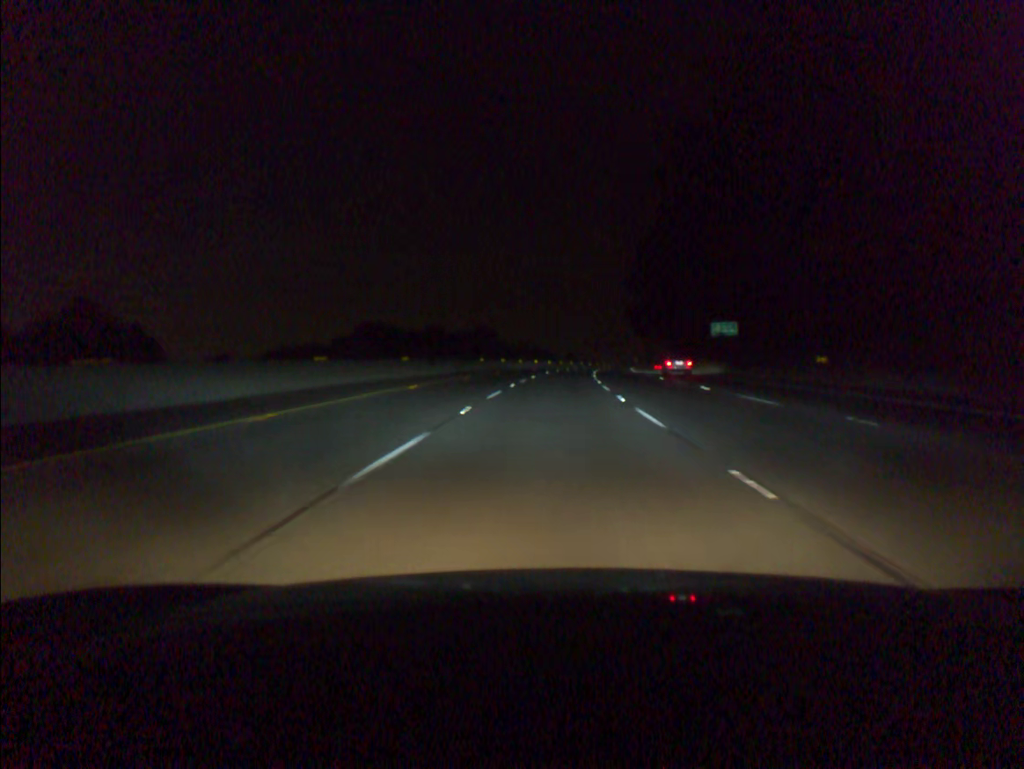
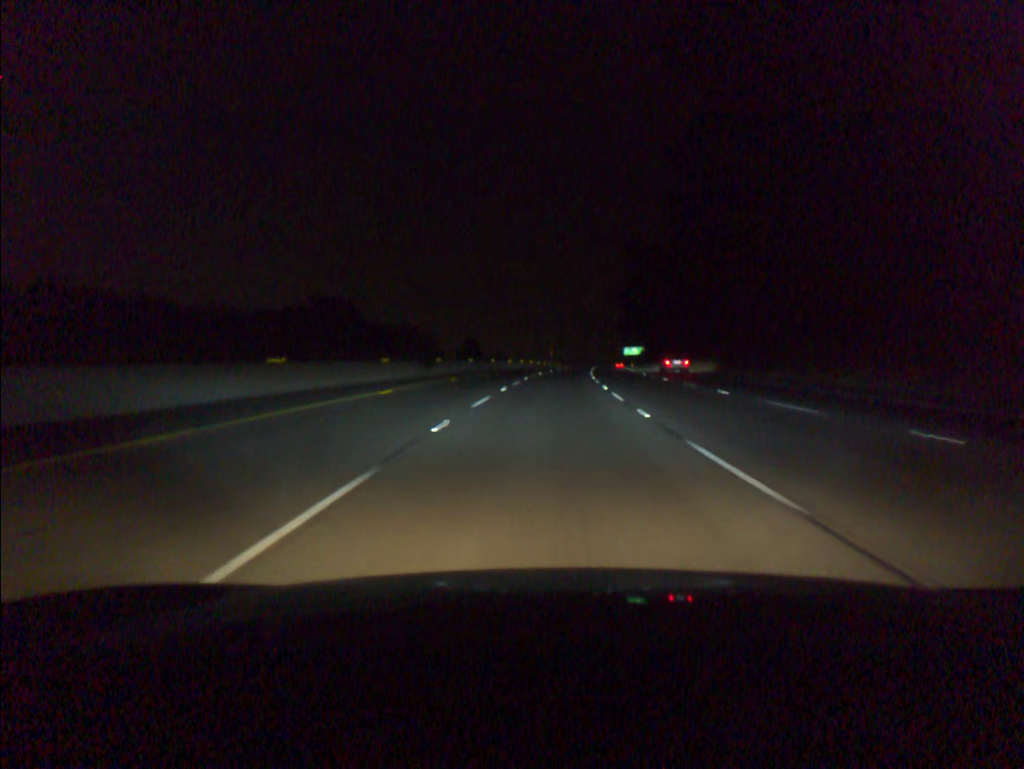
(+4.8, +91.3) m; +6°
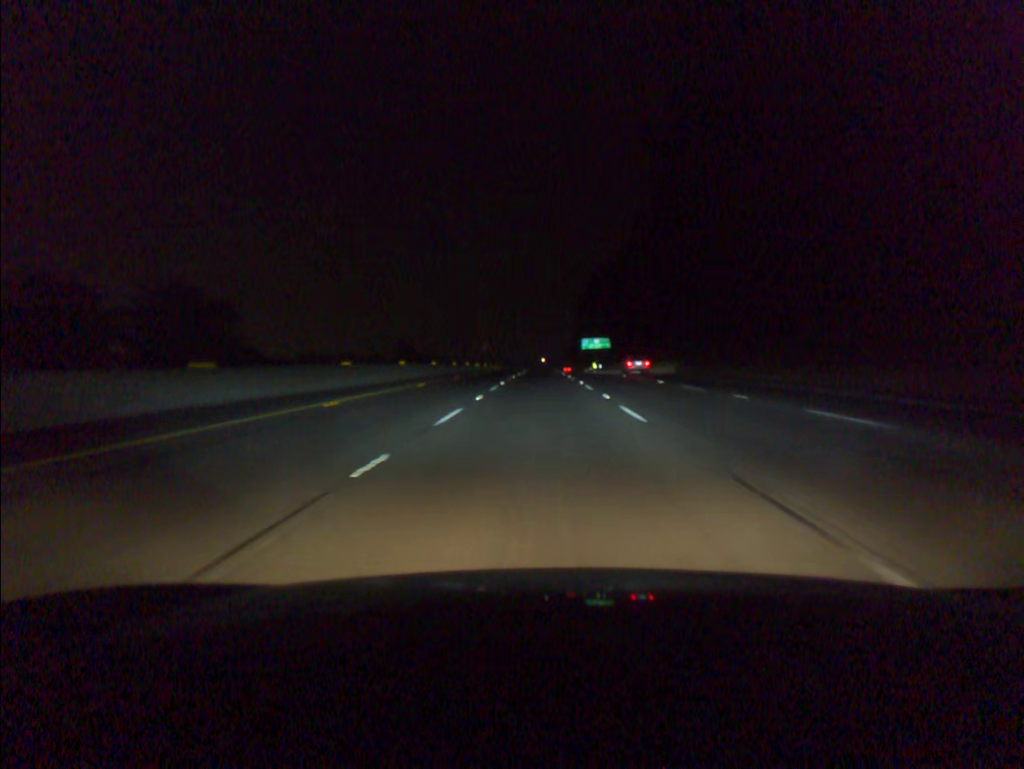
(+4.1, +92.0) m; +5°
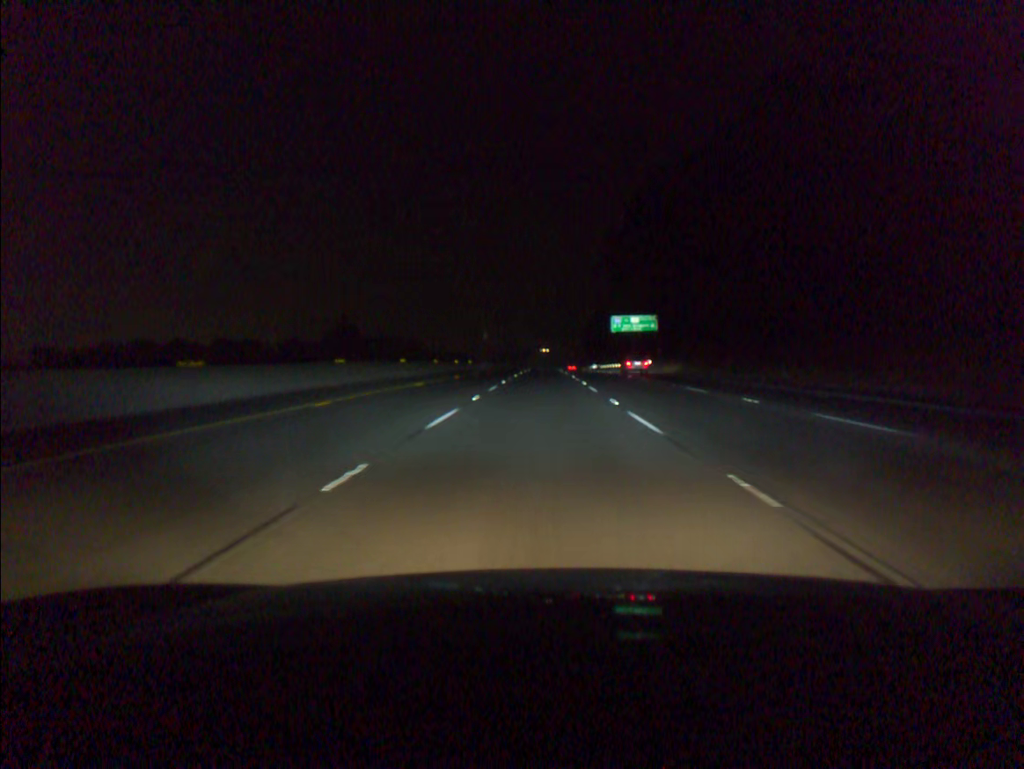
(+0.1, +73.7) m; 0°
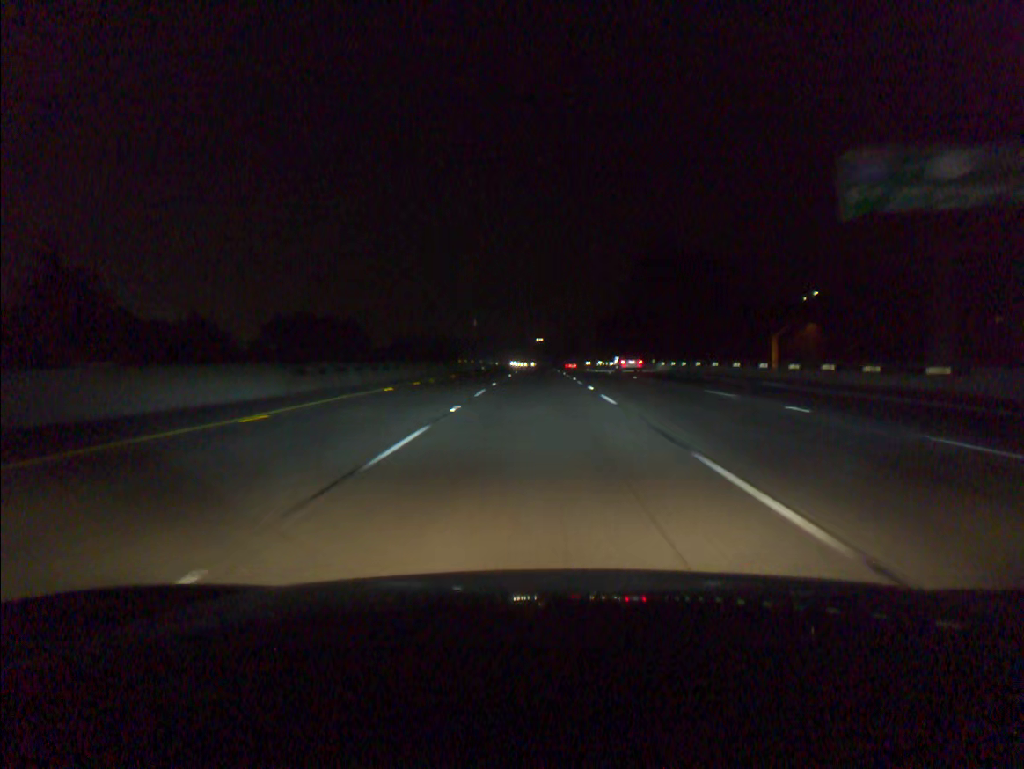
(+0.3, +92.1) m; 0°
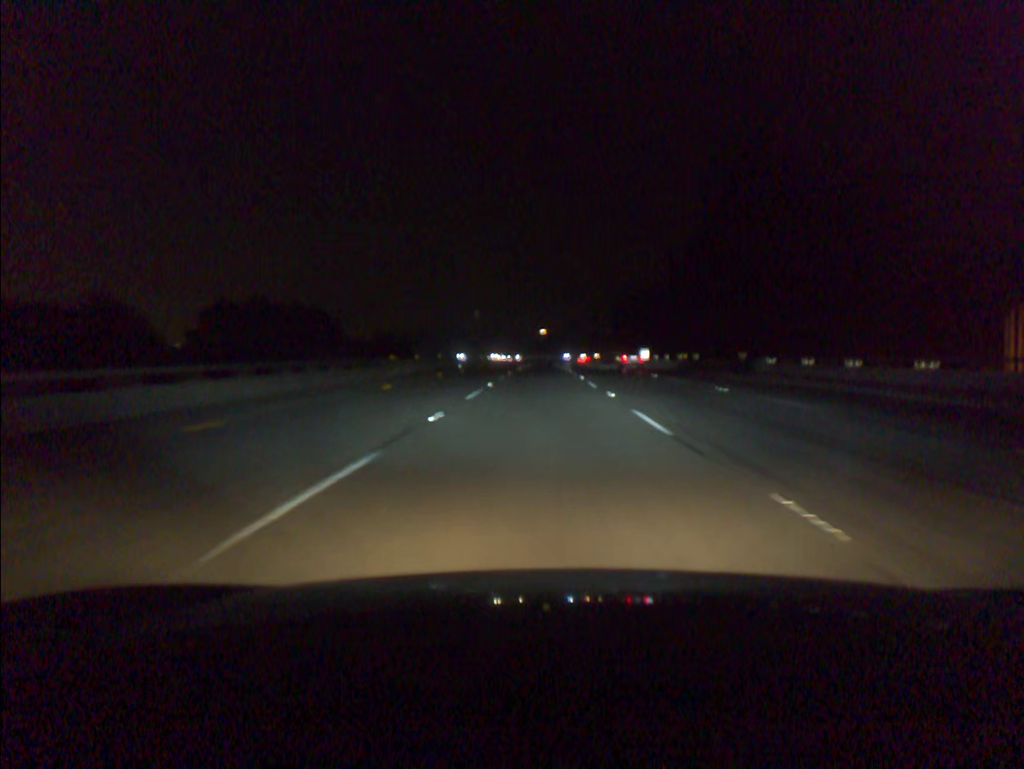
(-0.1, +36.8) m; 0°
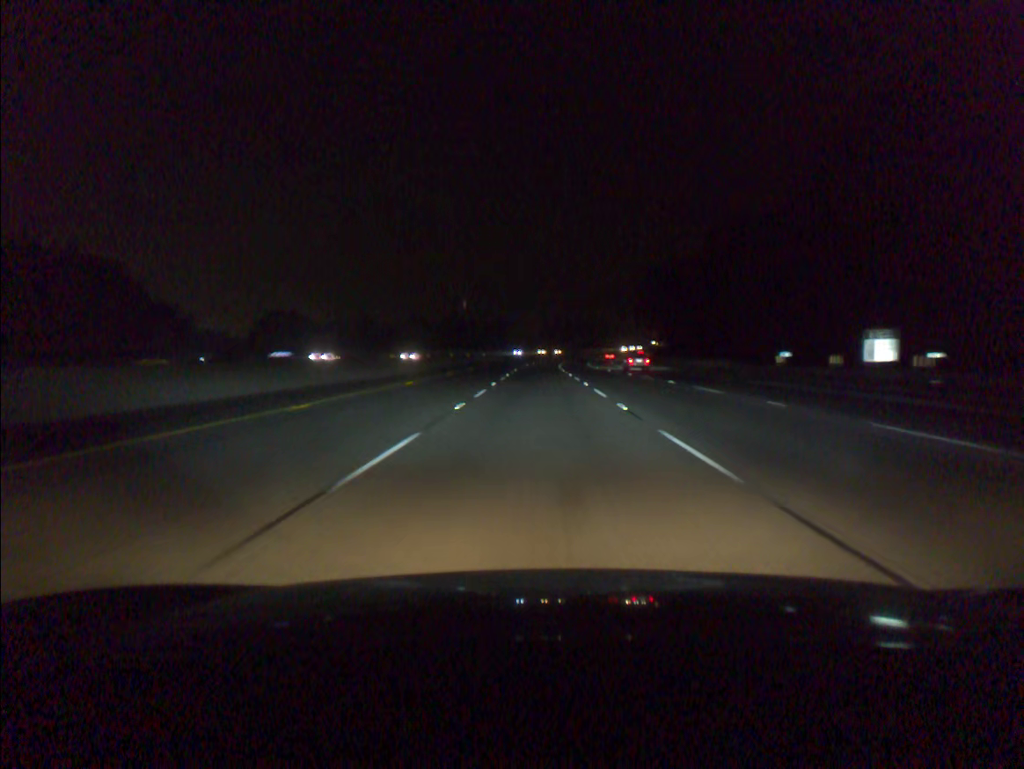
(+0.1, +92.0) m; 0°
